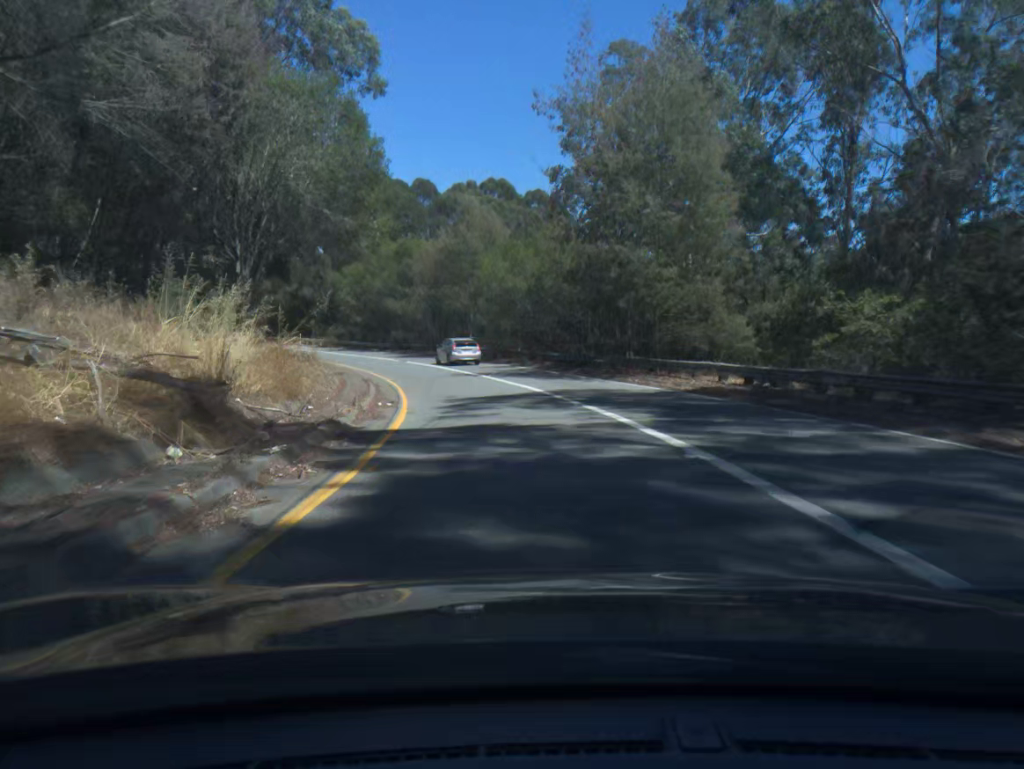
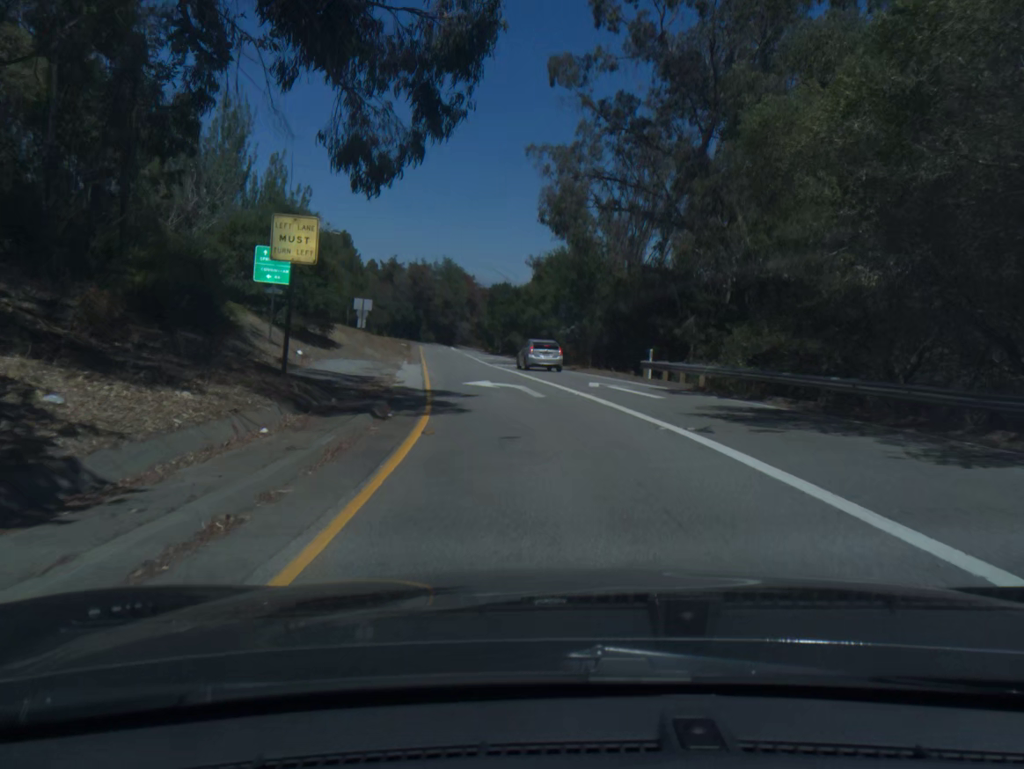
(-14.9, +57.6) m; -29°
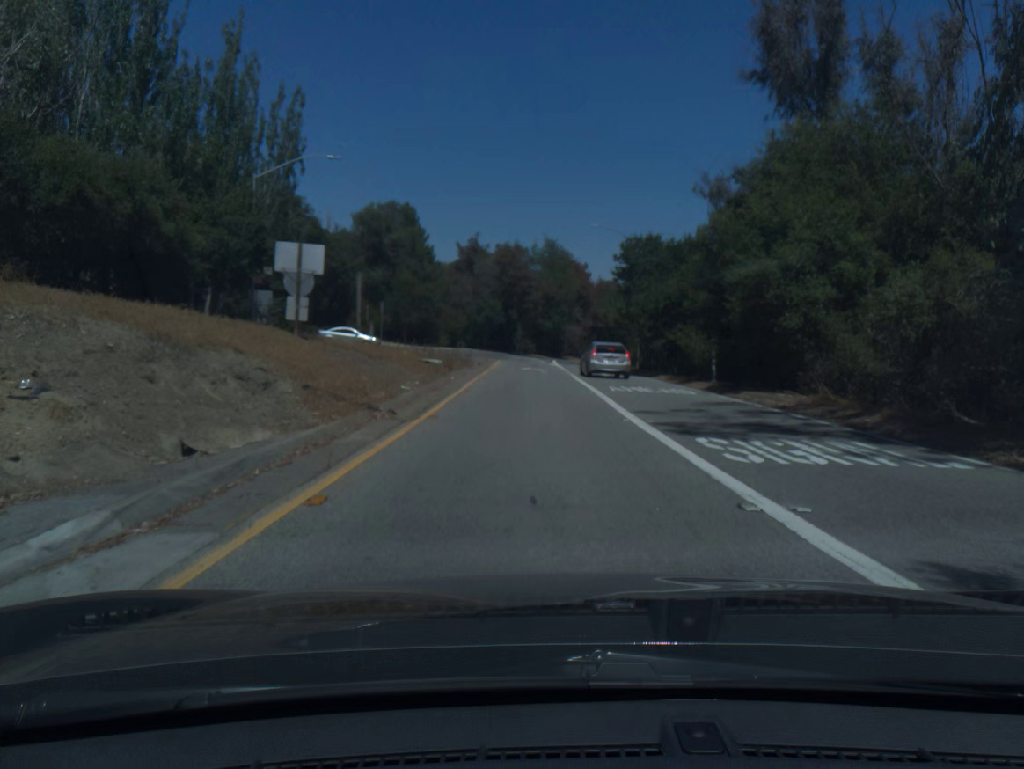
(-3.4, +35.6) m; -8°
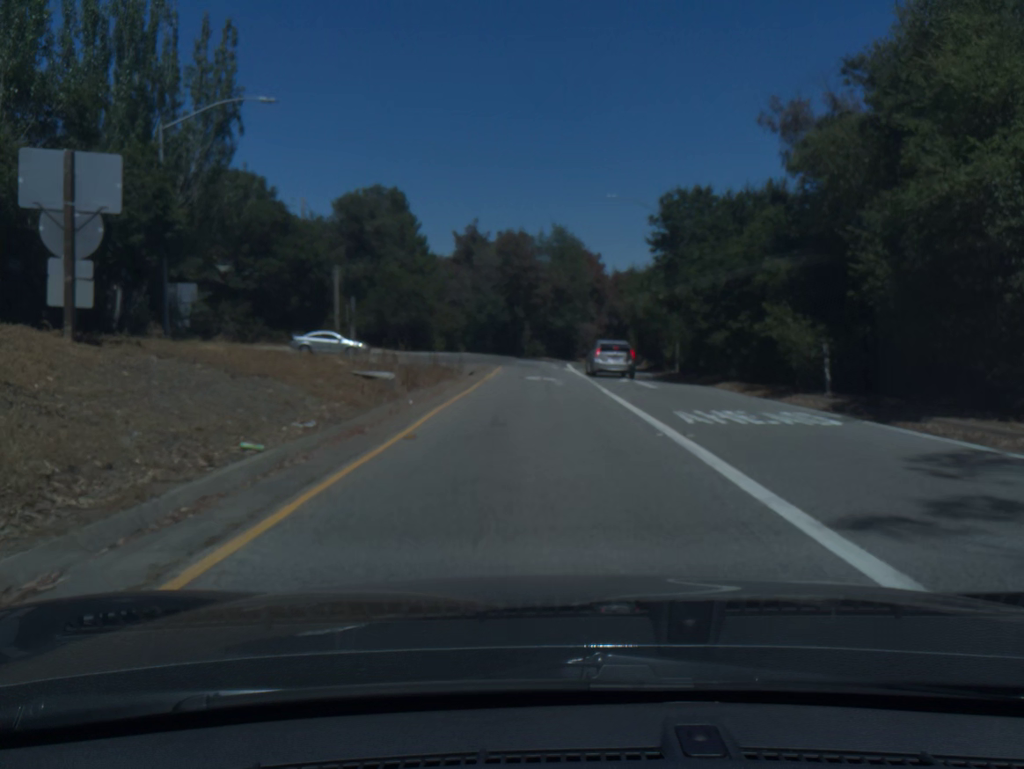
(-0.1, +10.5) m; -1°
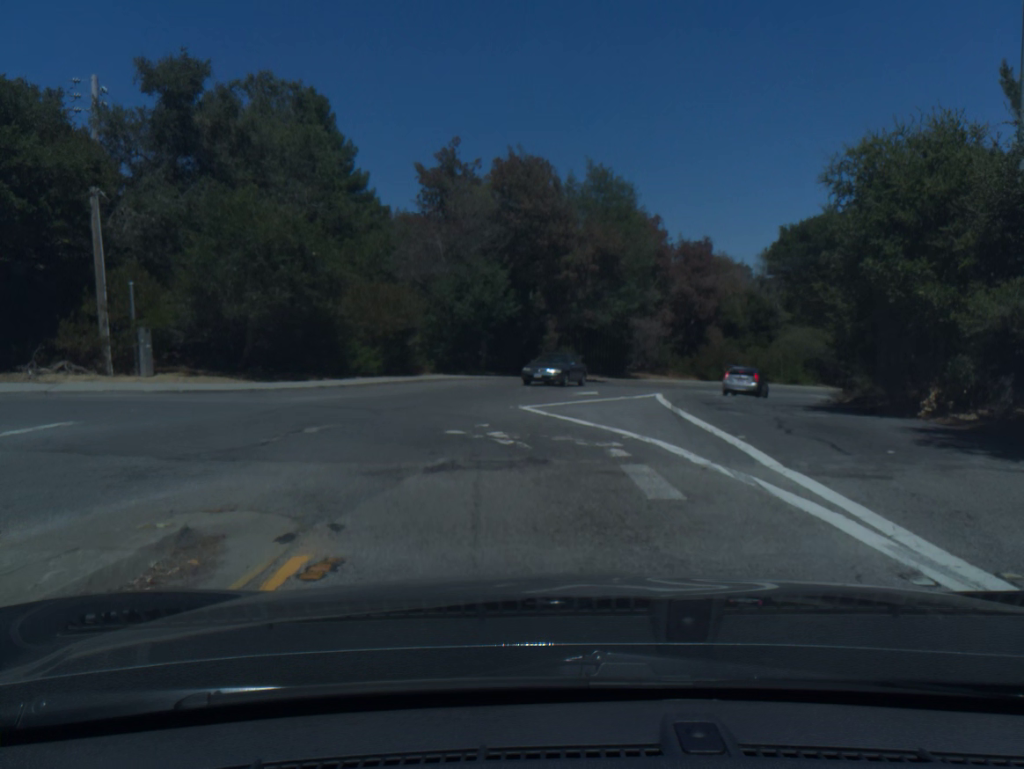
(-0.6, +35.7) m; -2°
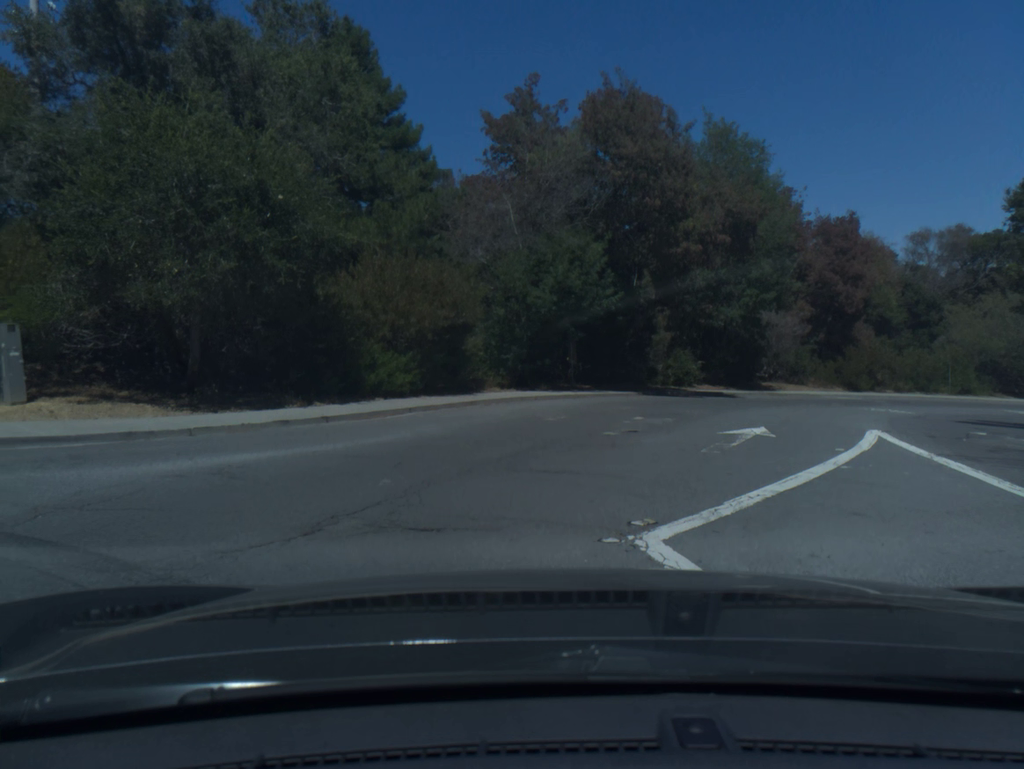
(-0.4, +11.8) m; -15°
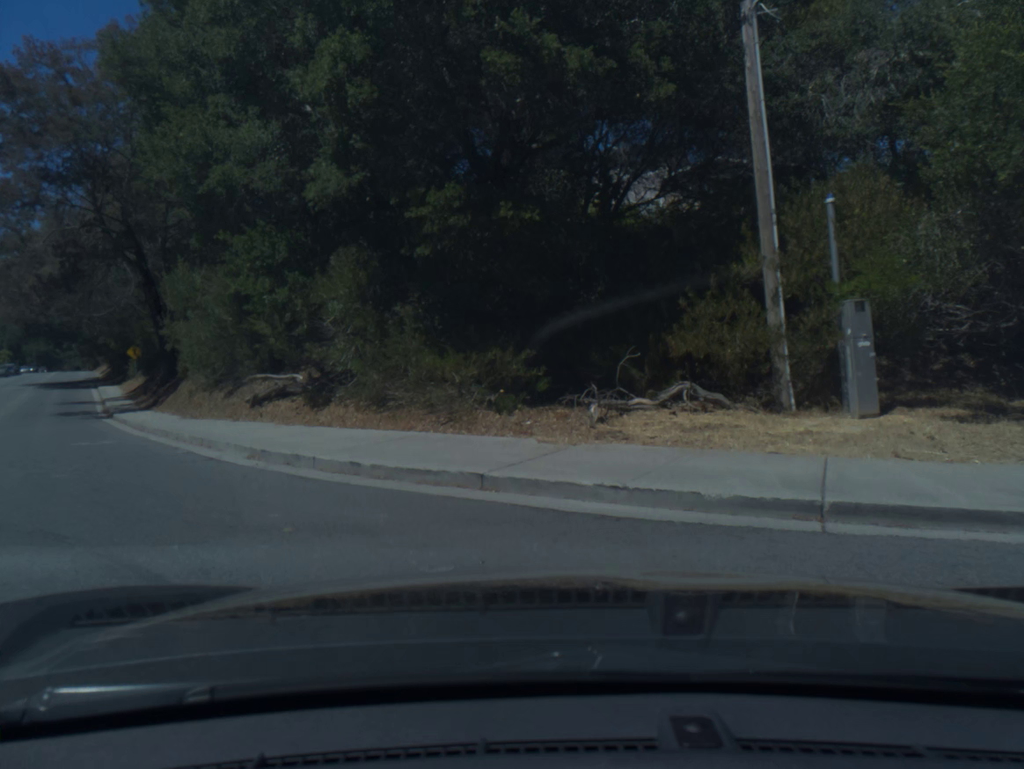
(-3.6, +6.7) m; -50°
